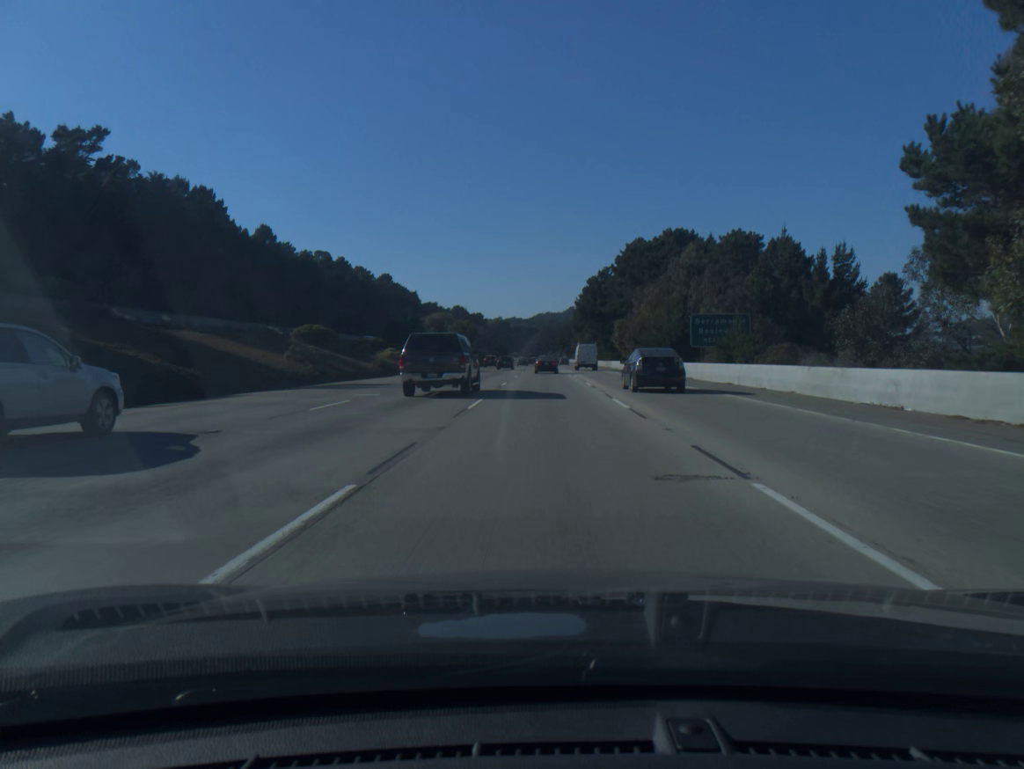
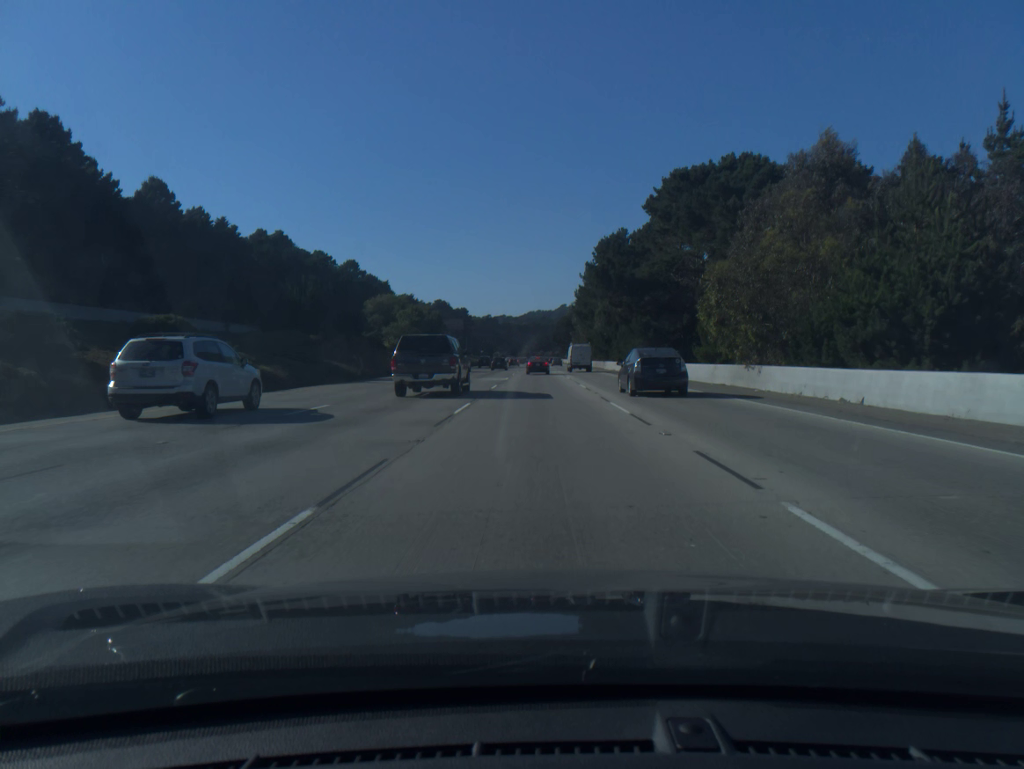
(+0.2, +45.0) m; +1°
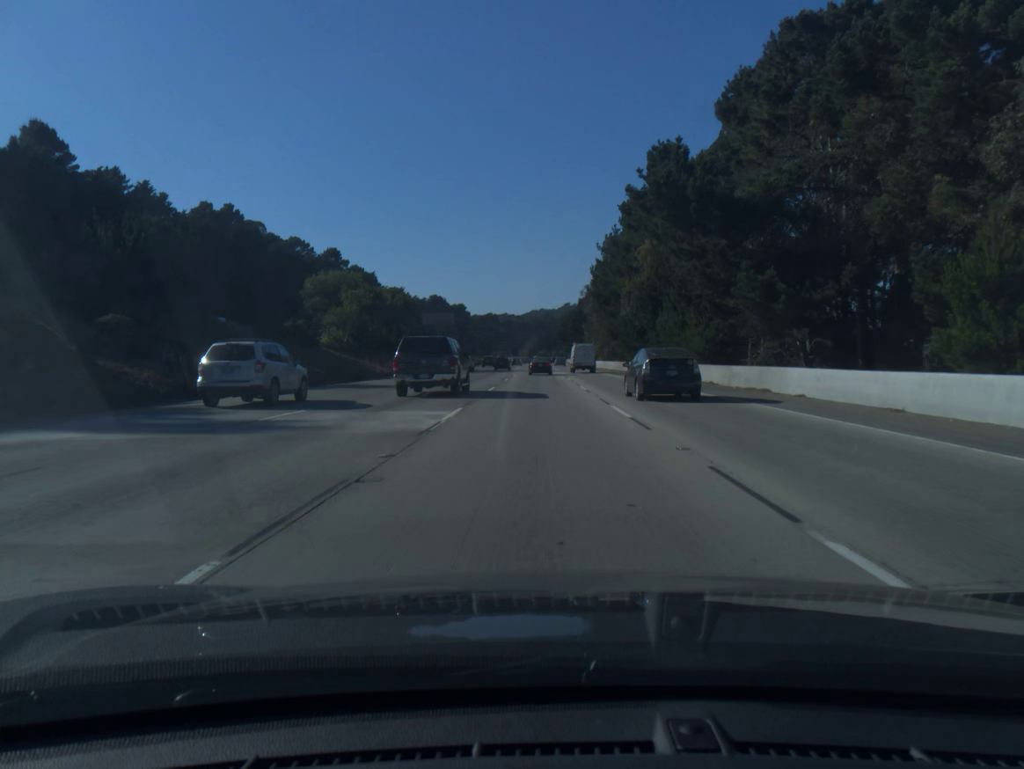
(0.0, +30.3) m; 0°
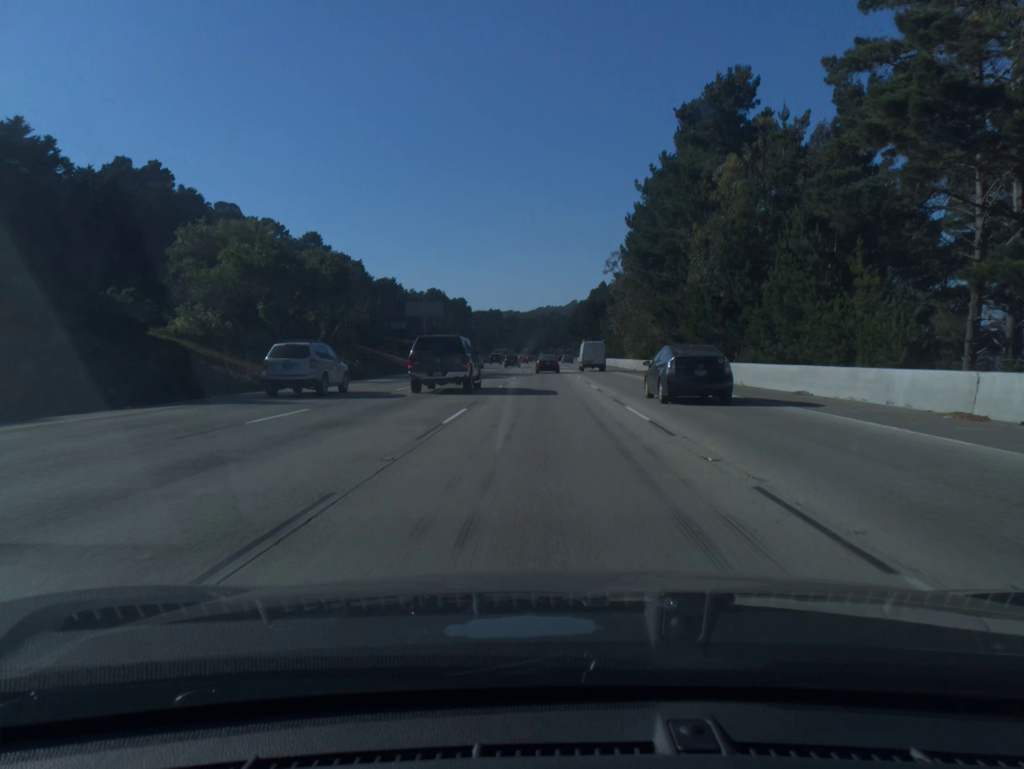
(-0.1, +30.4) m; 0°
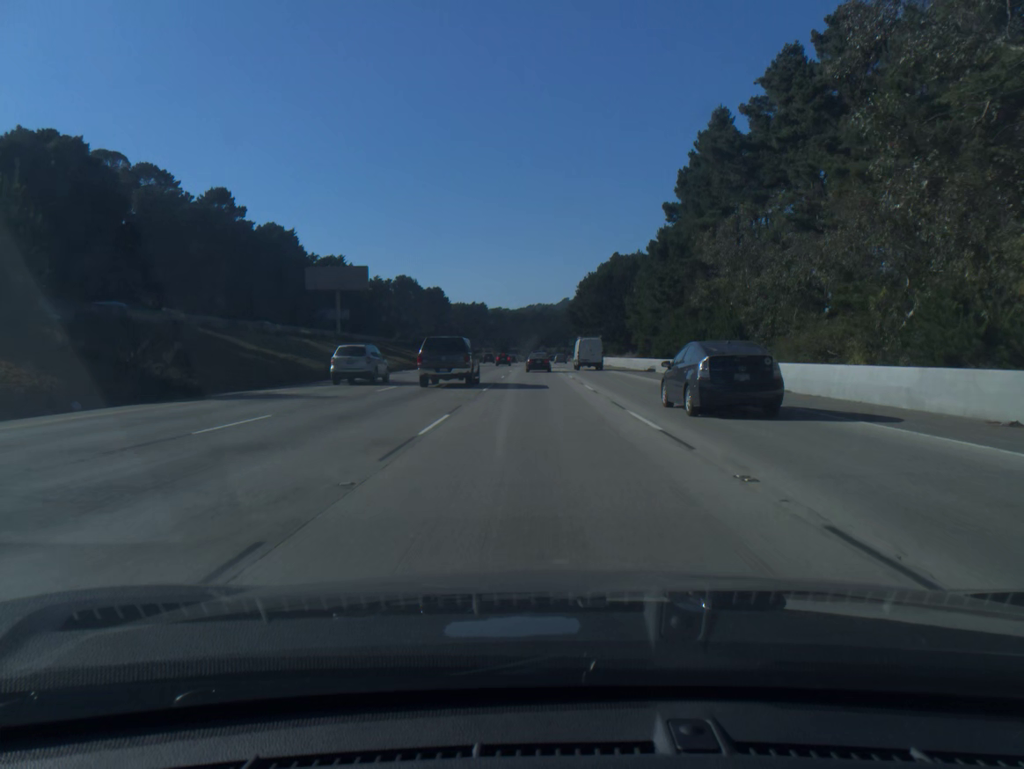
(+0.3, +60.5) m; +1°
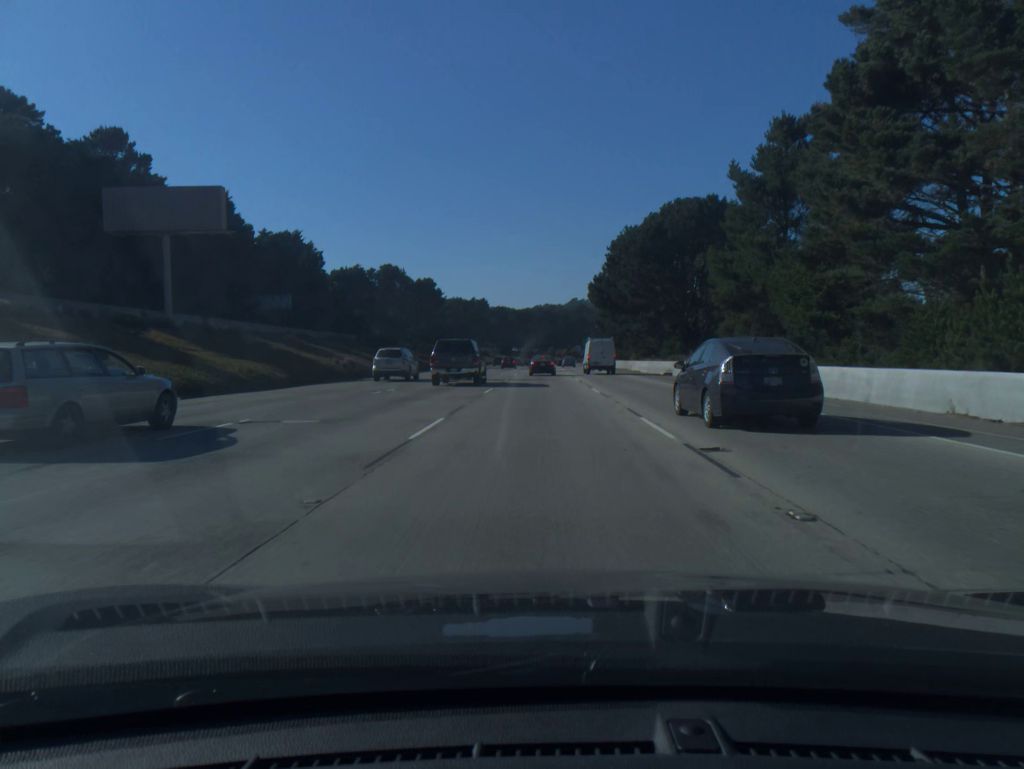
(-0.2, +44.9) m; 0°
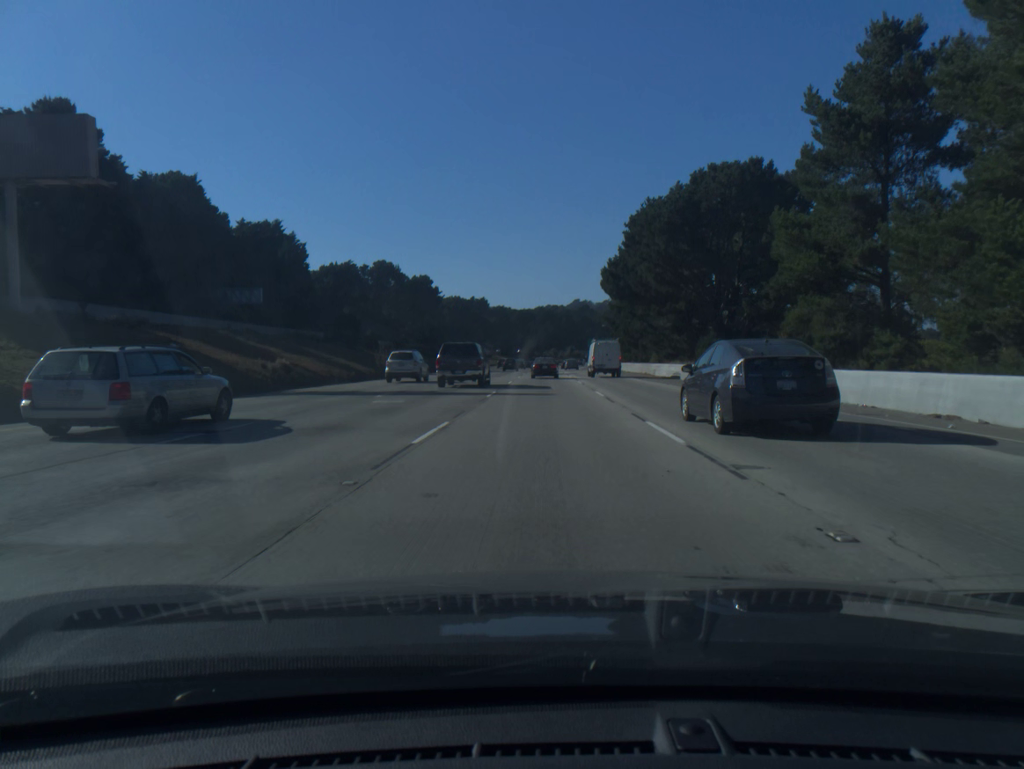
(0.0, +14.8) m; 0°
